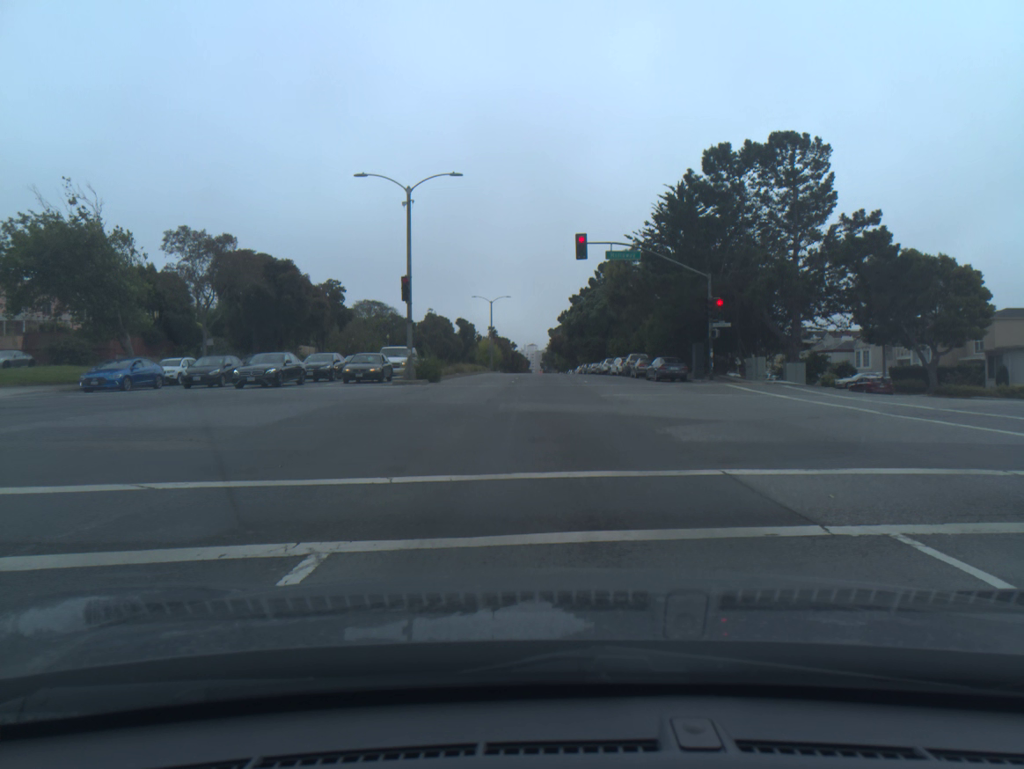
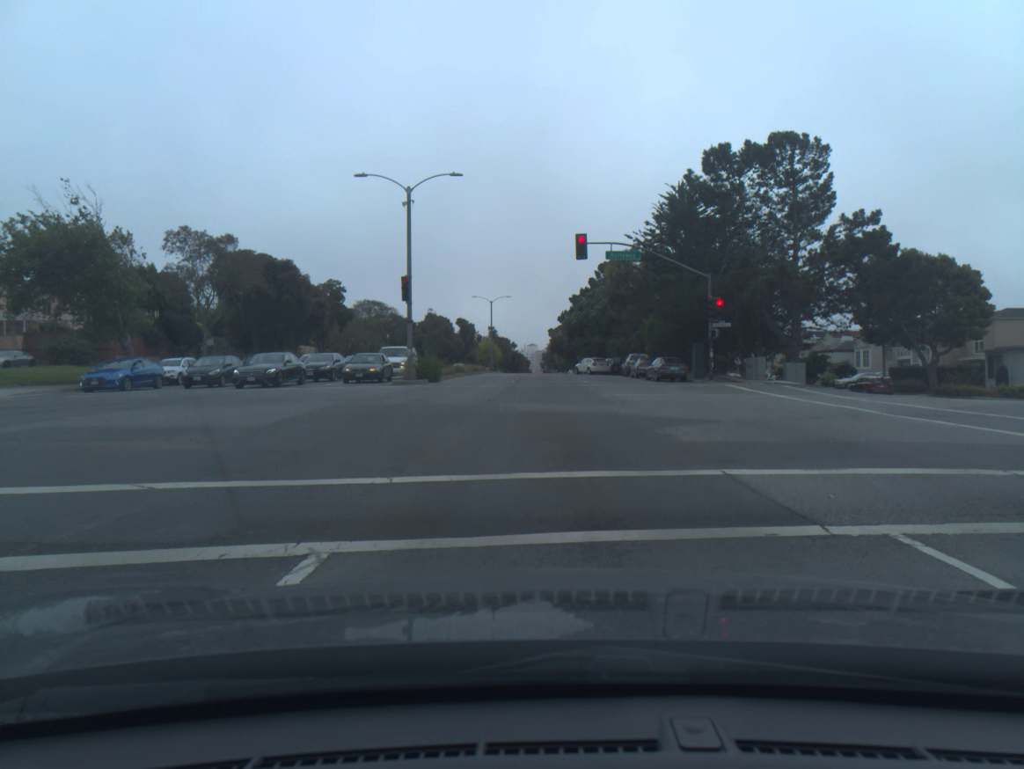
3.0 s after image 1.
(0.0, 0.0) m; 0°
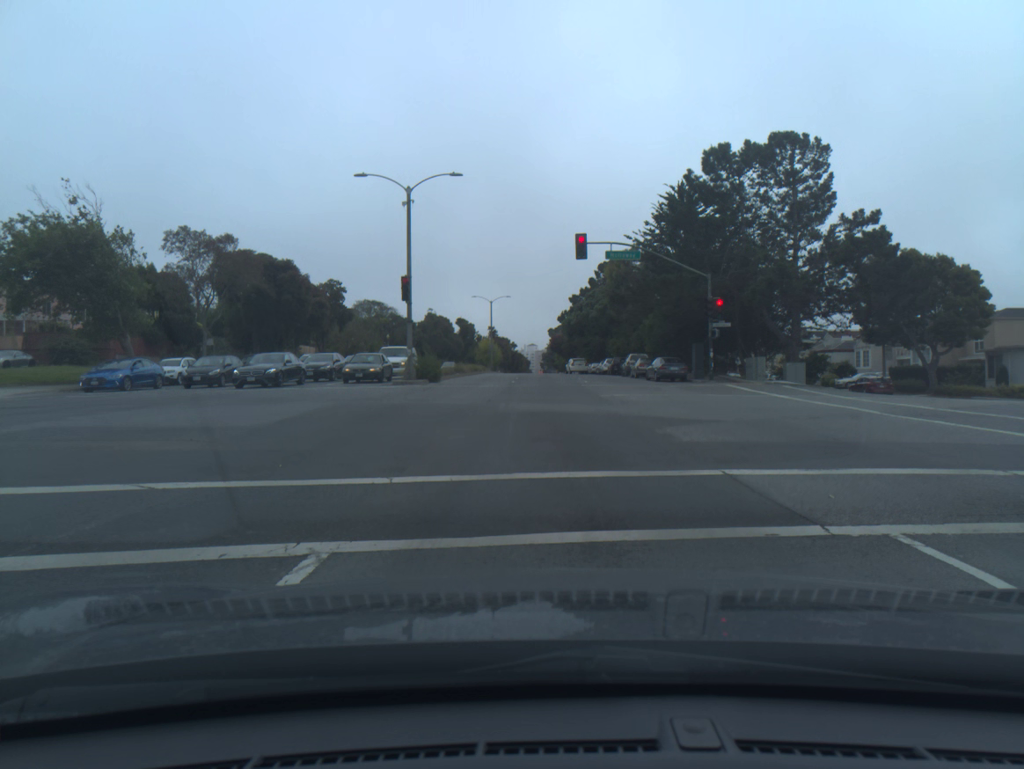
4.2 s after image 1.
(0.0, 0.0) m; 0°
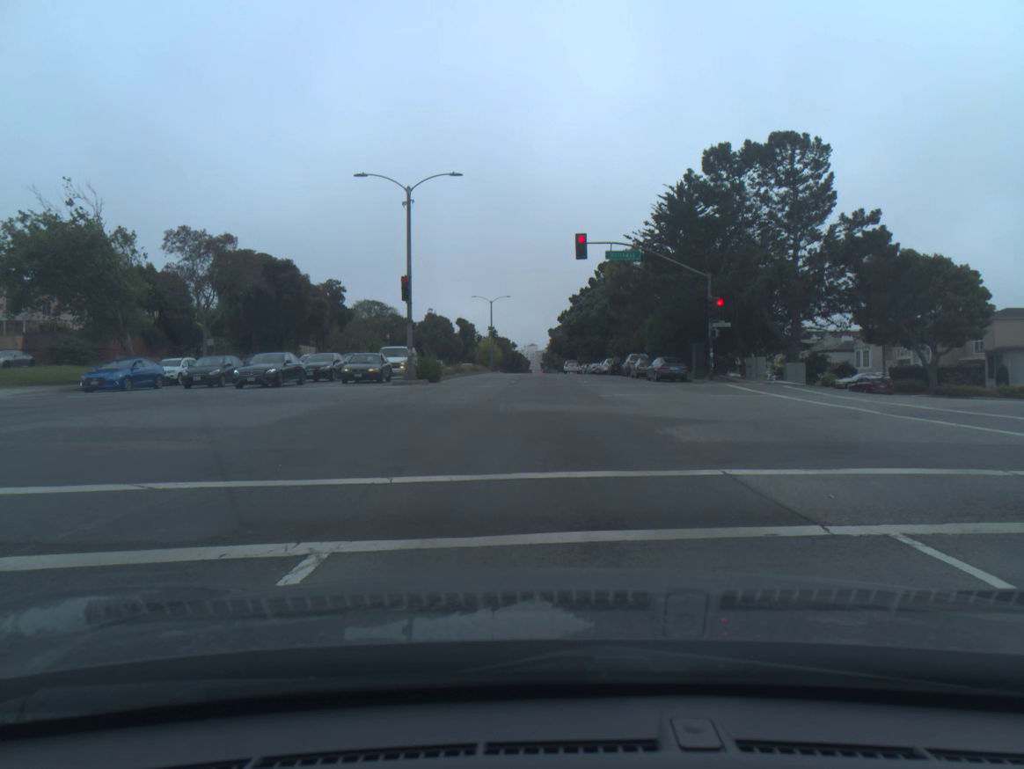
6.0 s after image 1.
(0.0, 0.0) m; 0°
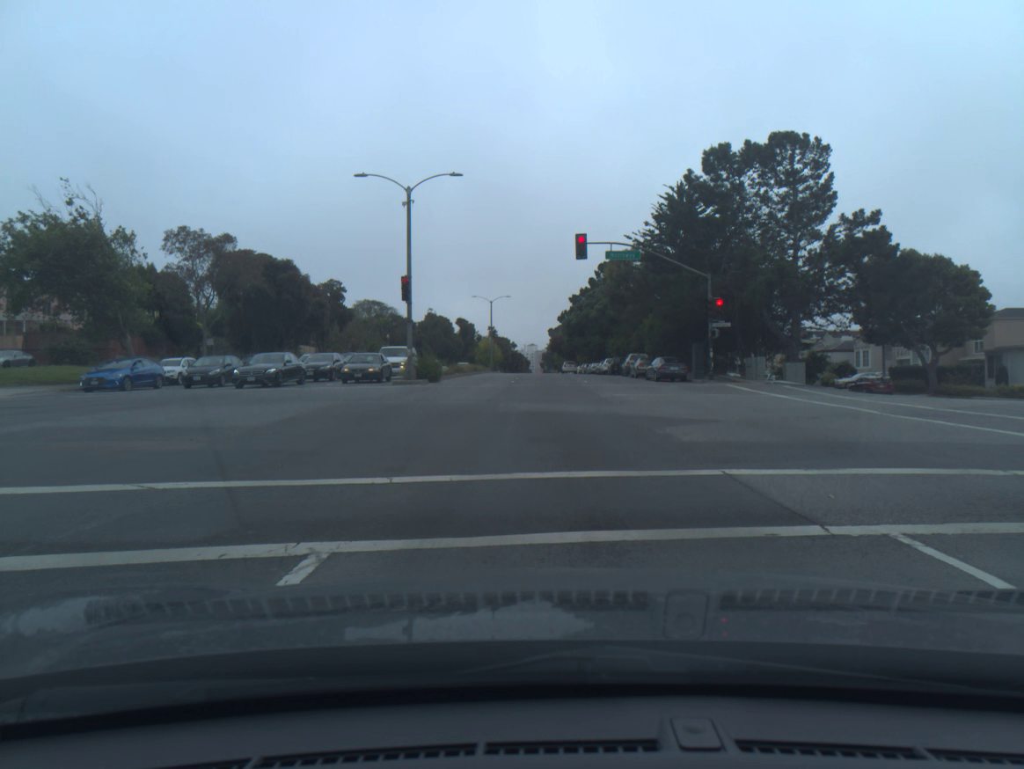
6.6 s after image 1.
(0.0, 0.0) m; 0°
